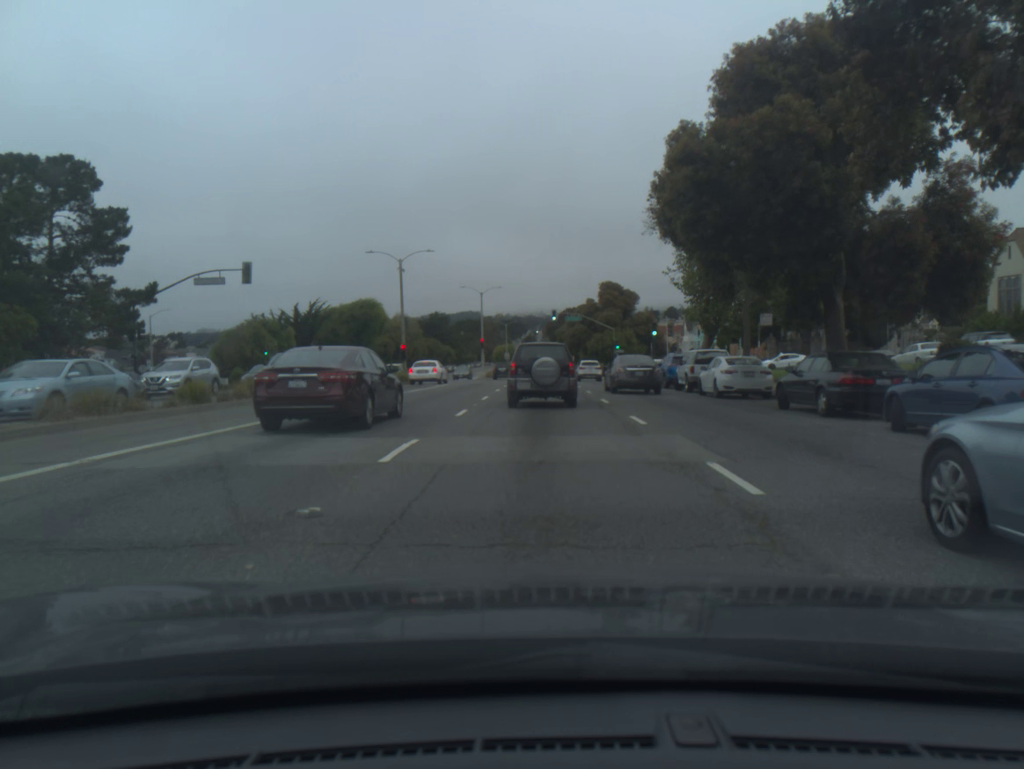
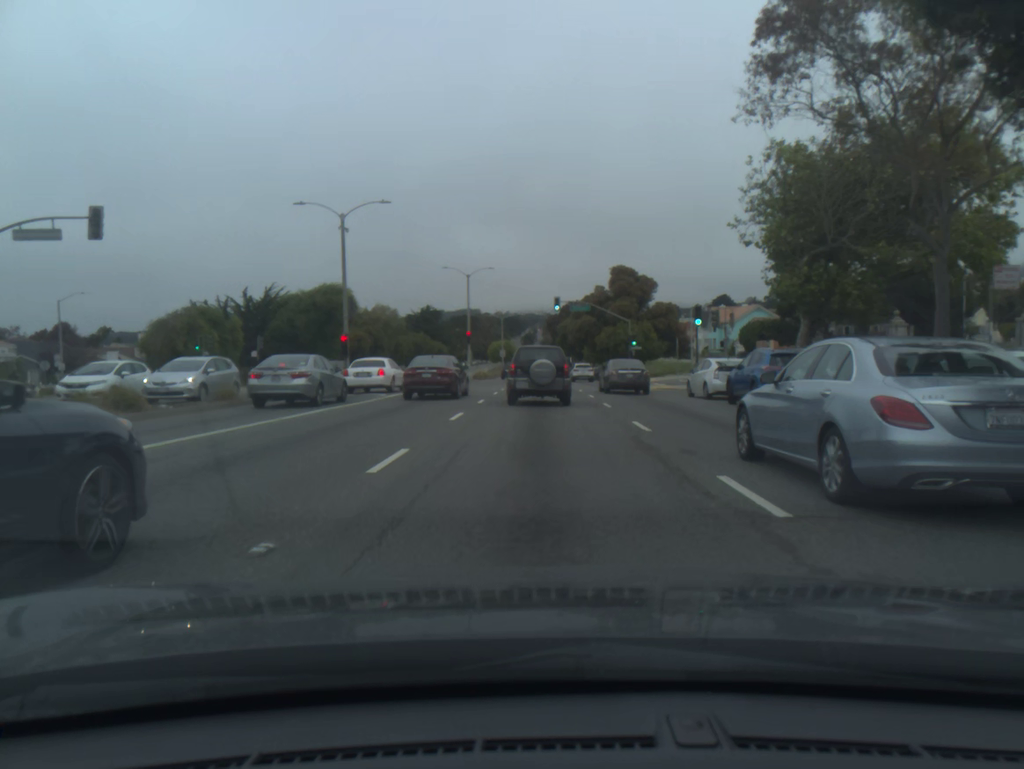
(0.0, +15.7) m; 0°
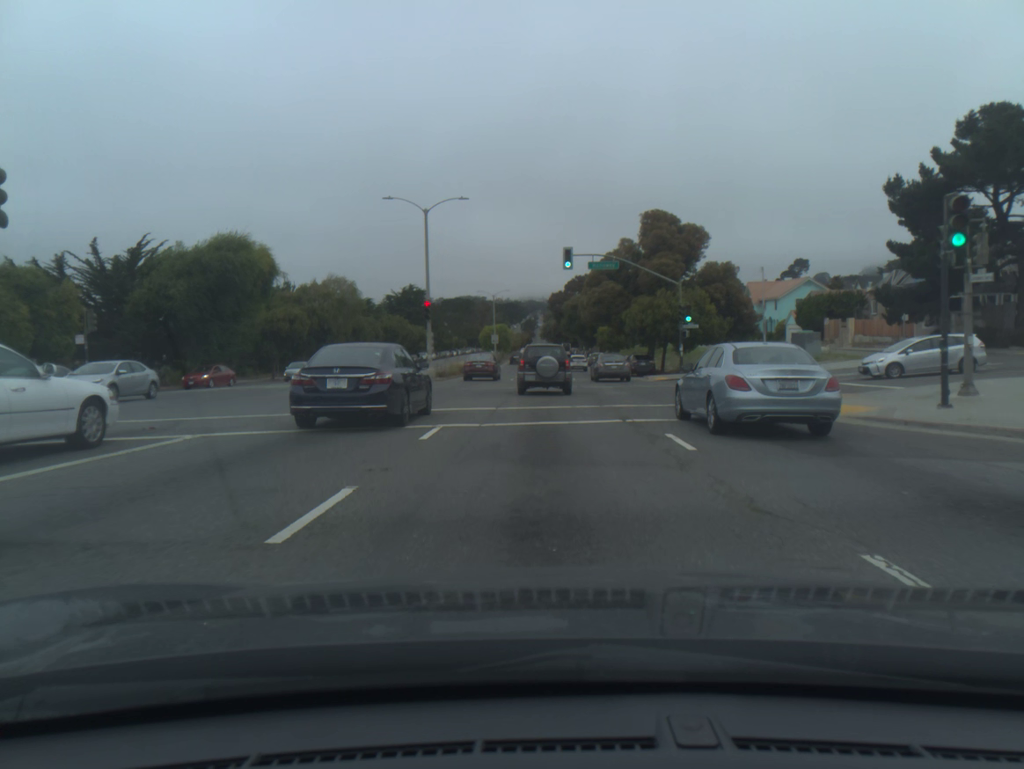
(0.0, +24.8) m; 0°
